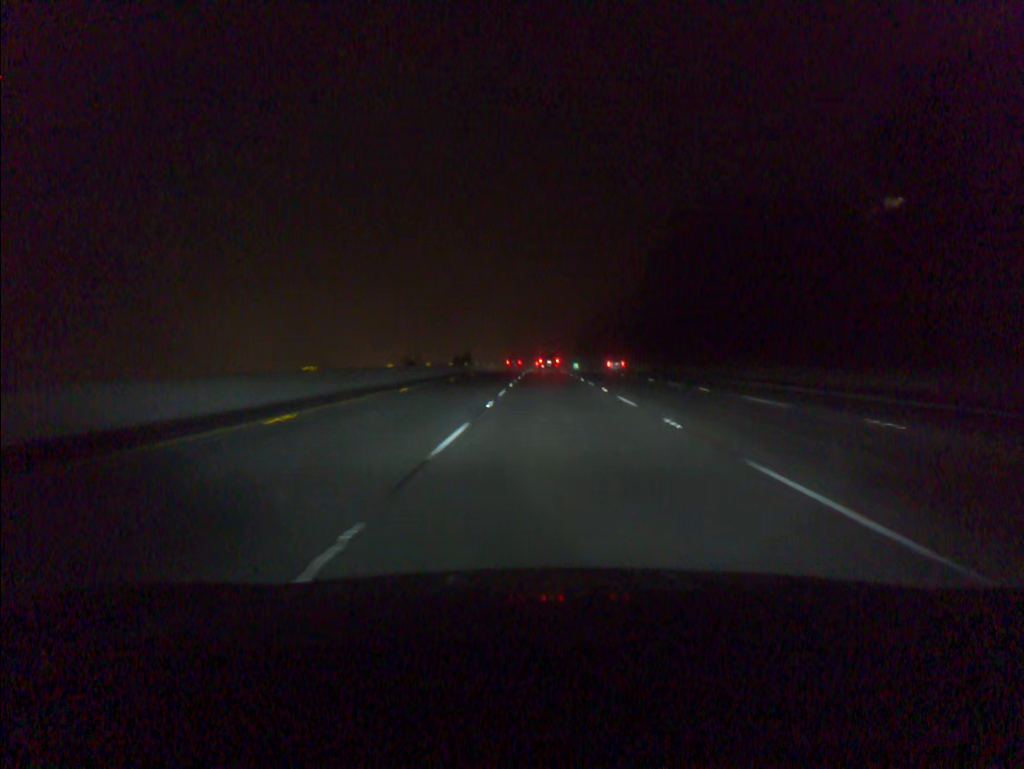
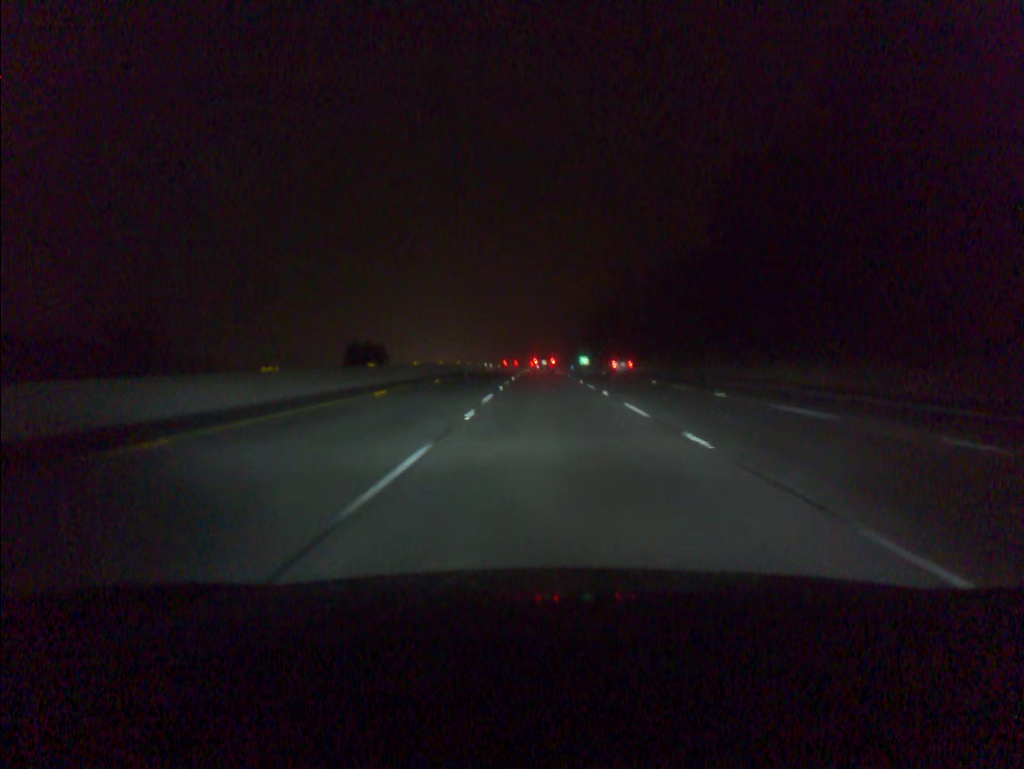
(+0.1, +76.6) m; 0°
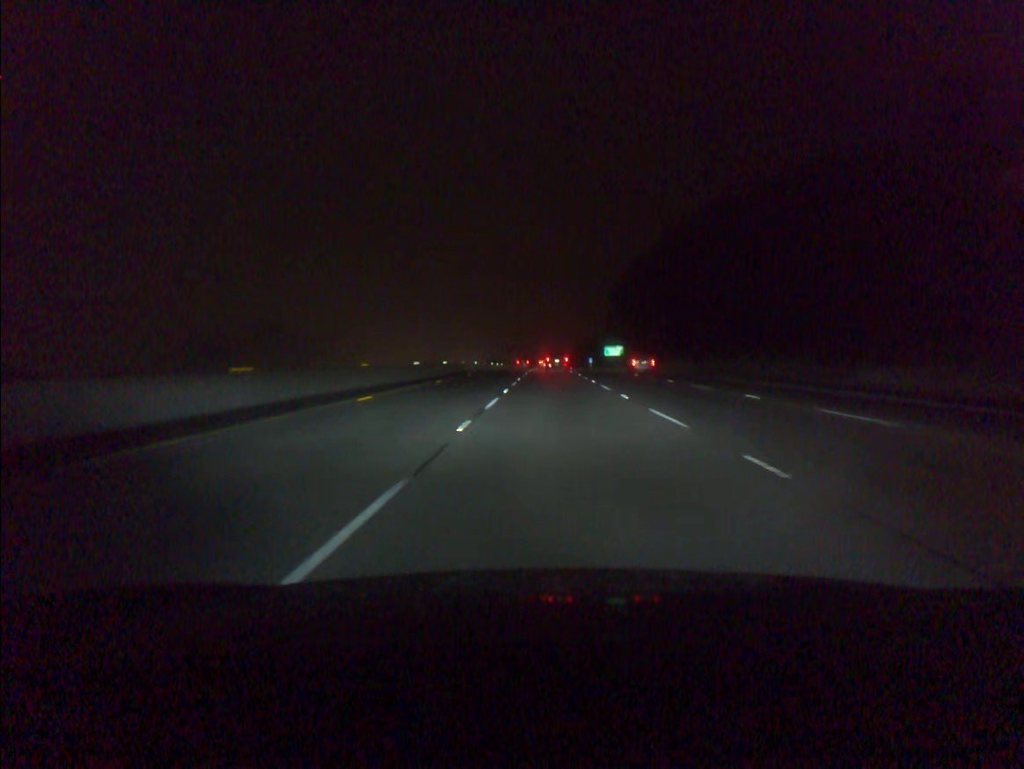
(-0.4, +76.1) m; -1°
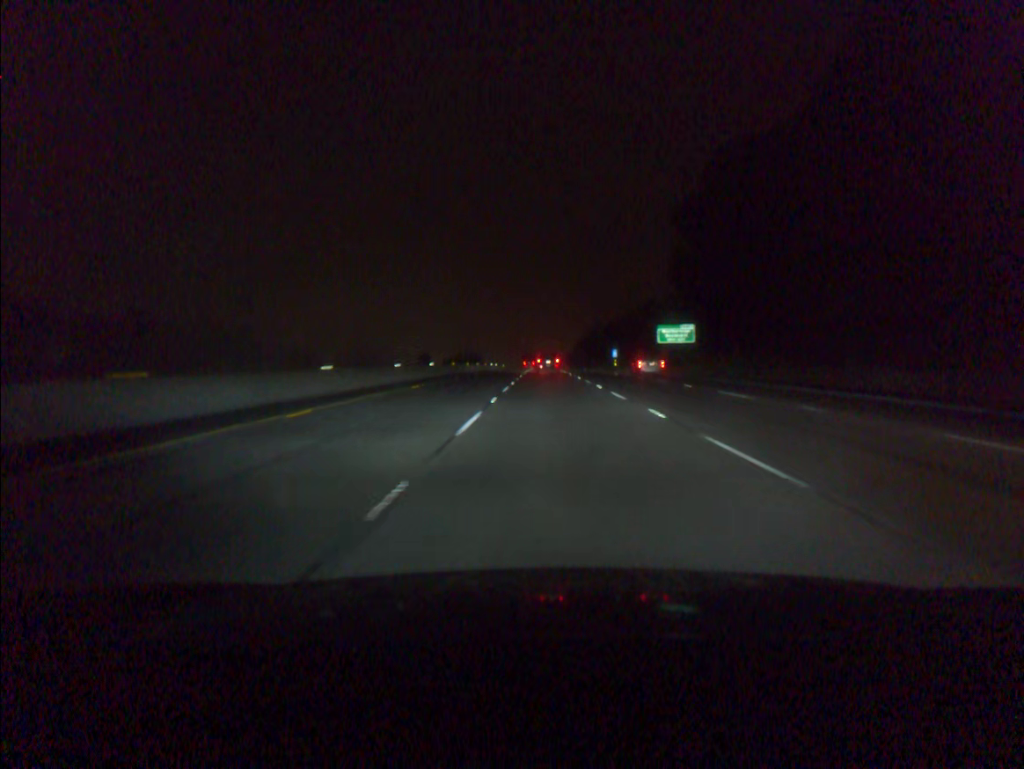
(+0.4, +93.4) m; 0°
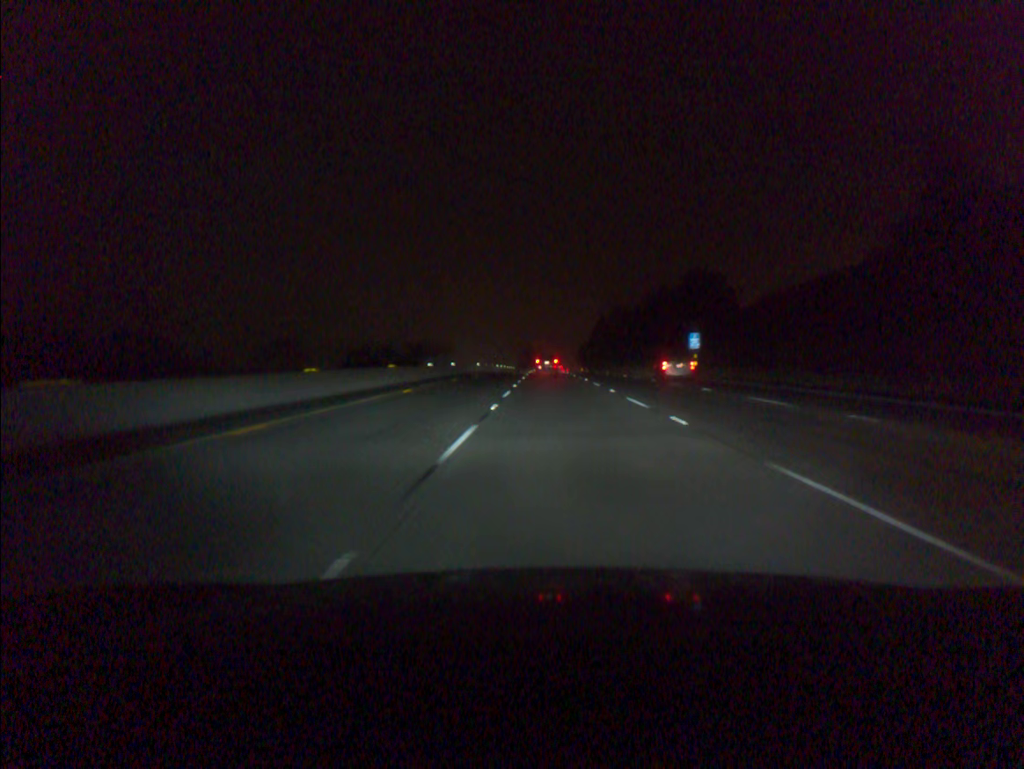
(-0.2, +76.1) m; 0°
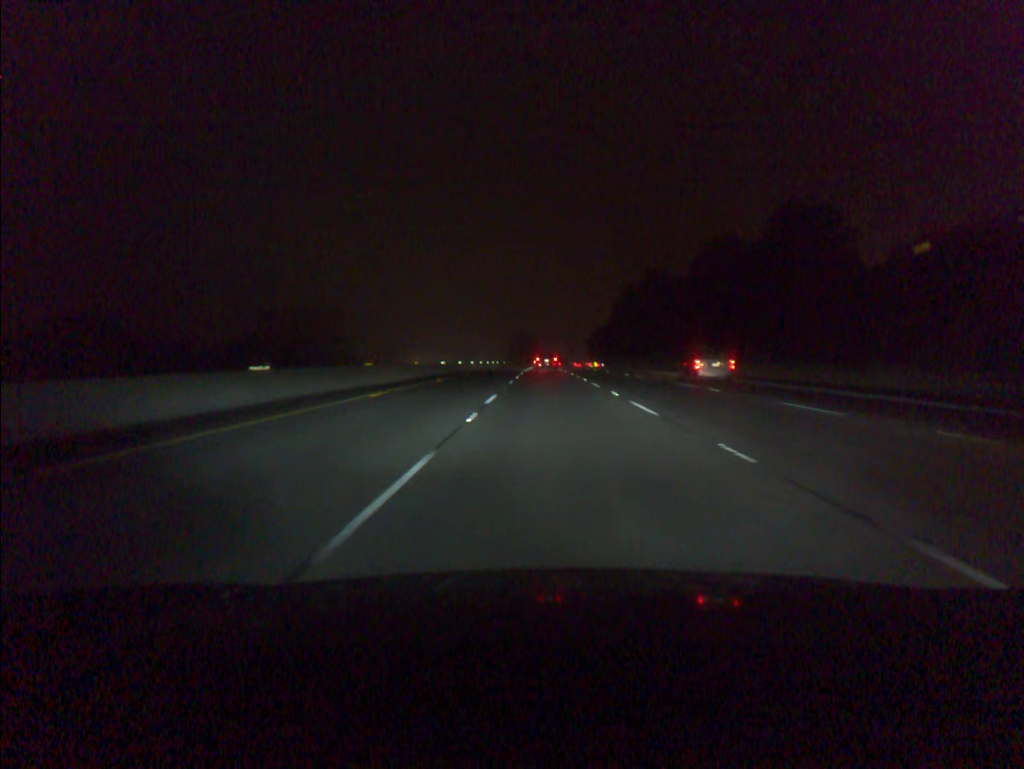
(+0.3, +77.2) m; 0°
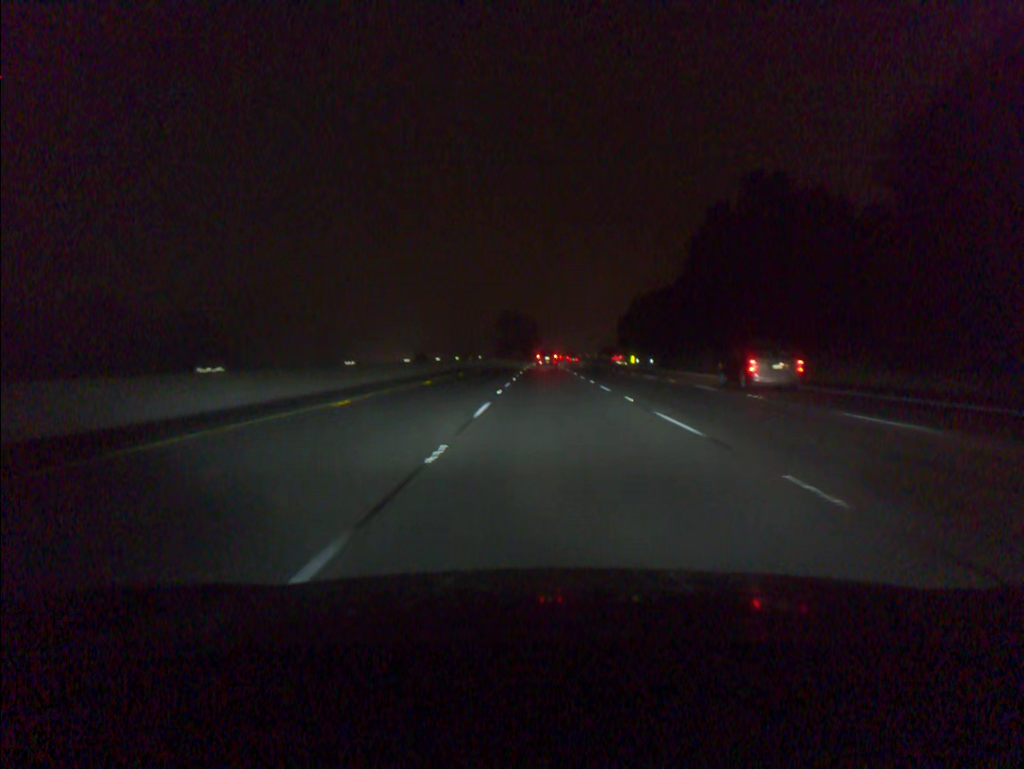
(-0.1, +77.2) m; 0°
